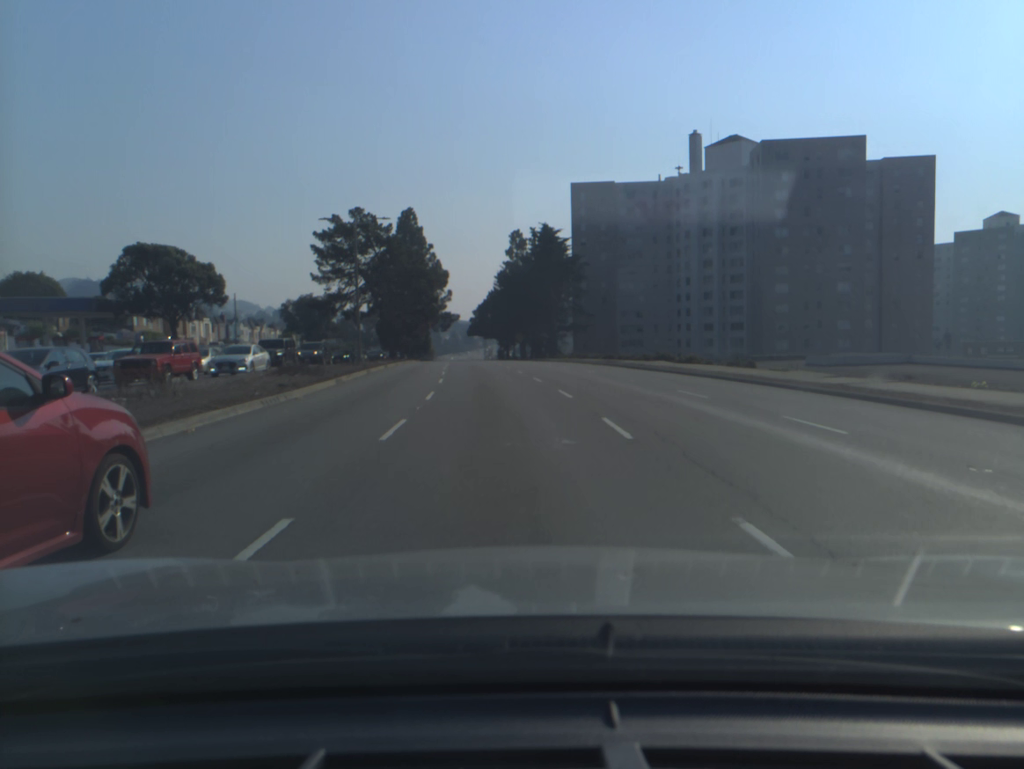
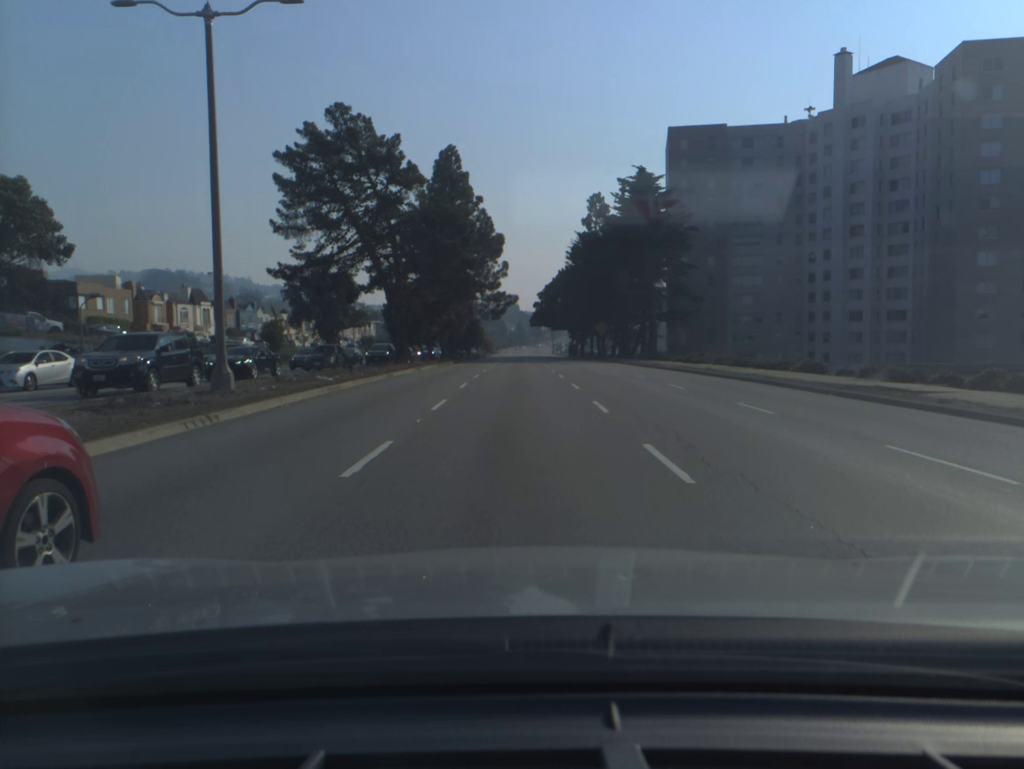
(-1.5, +32.5) m; -5°
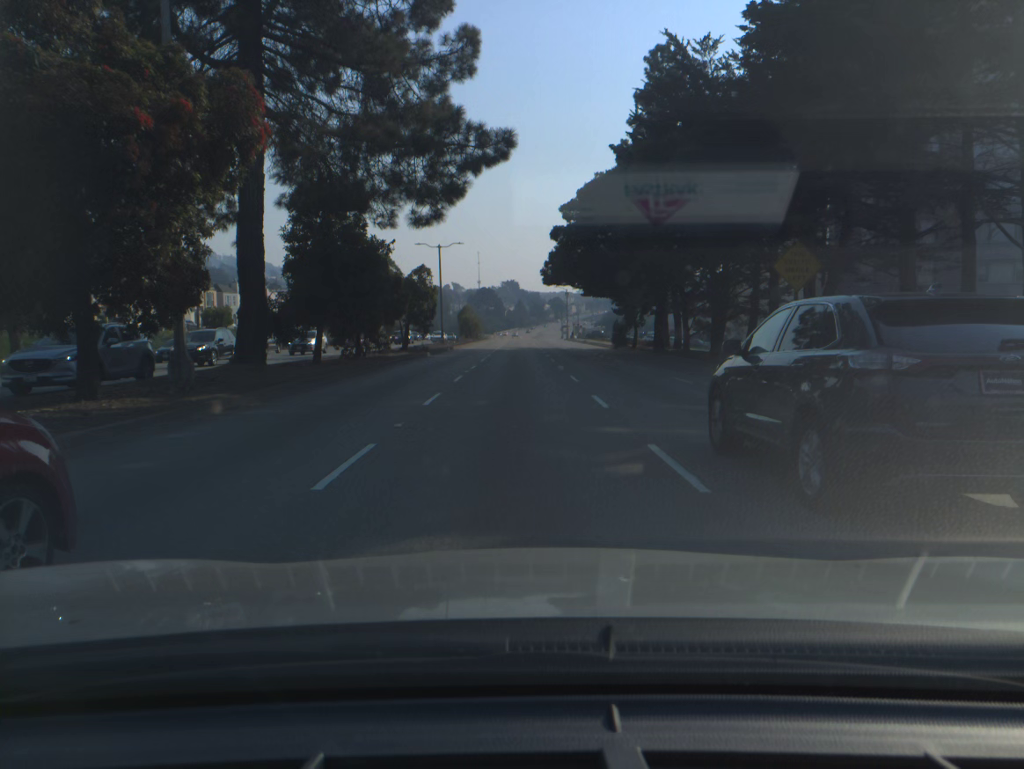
(-0.2, +60.0) m; 0°
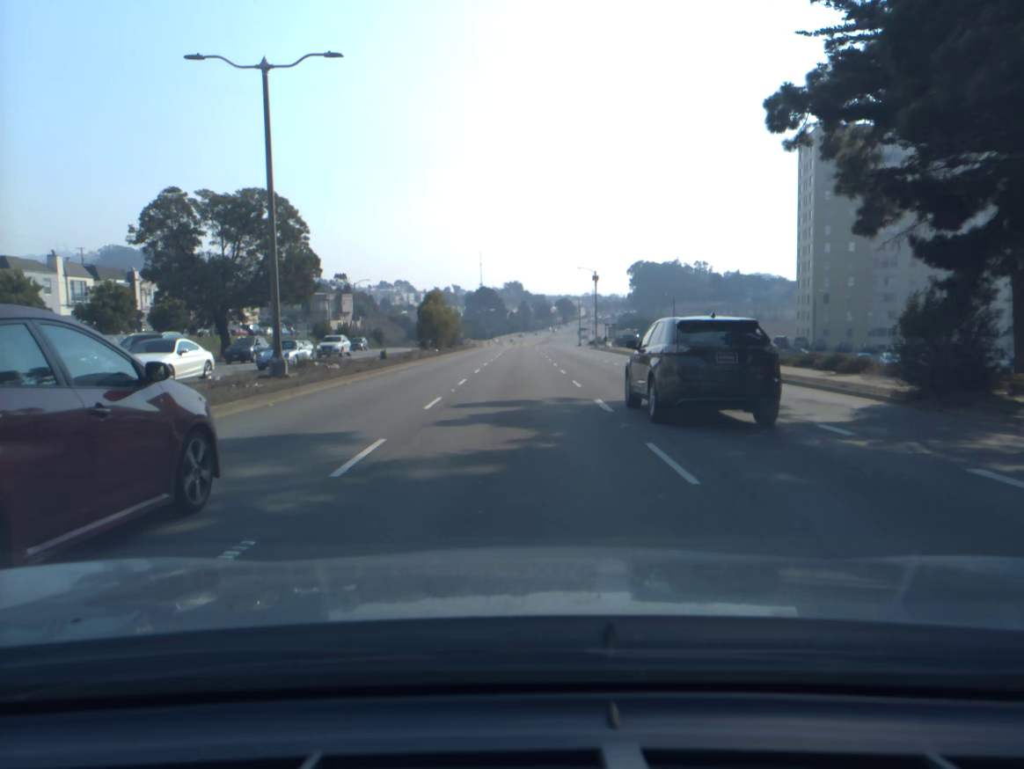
(-0.2, +51.4) m; 0°
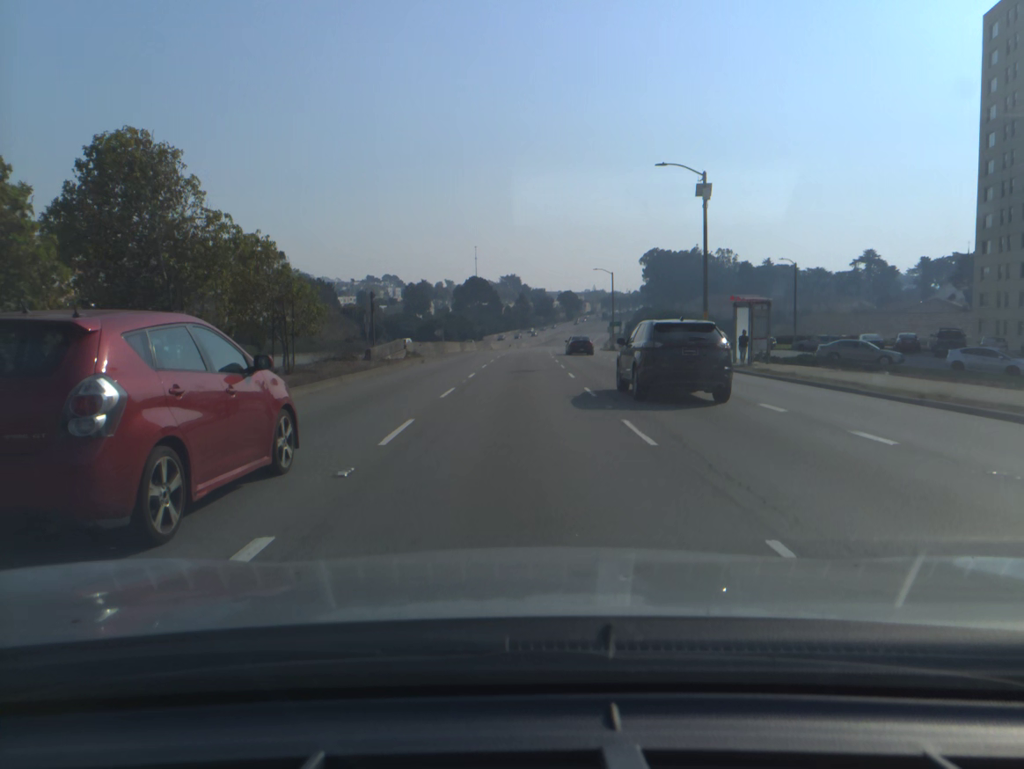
(-0.2, +56.4) m; 0°
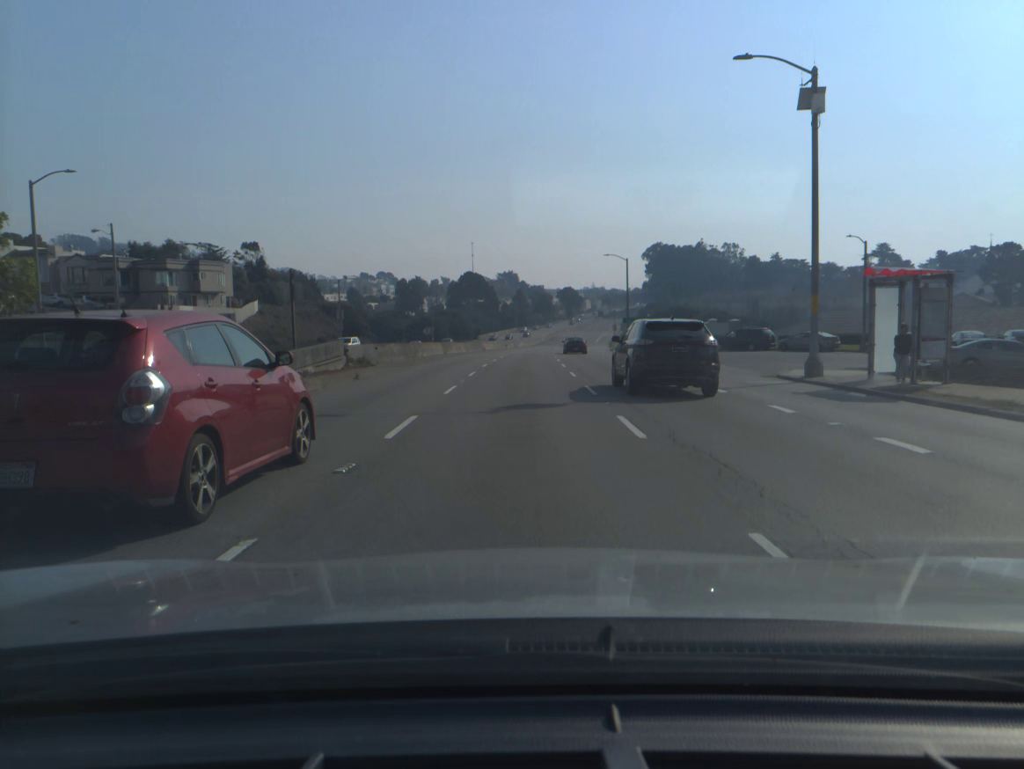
(0.0, +14.7) m; 0°
